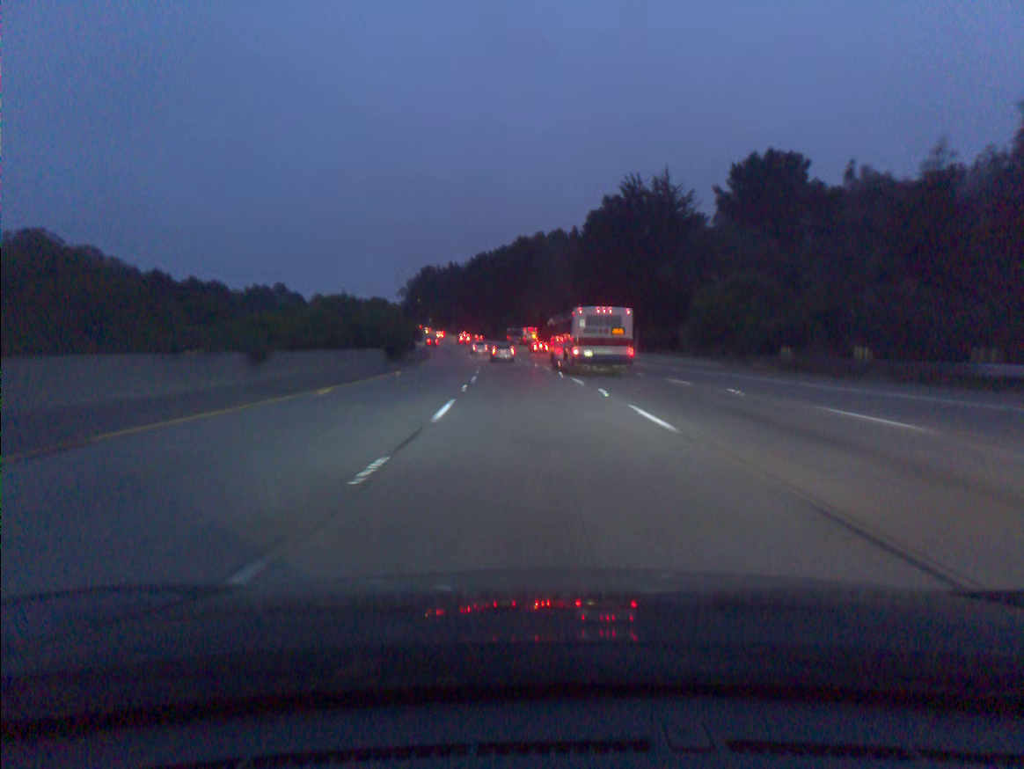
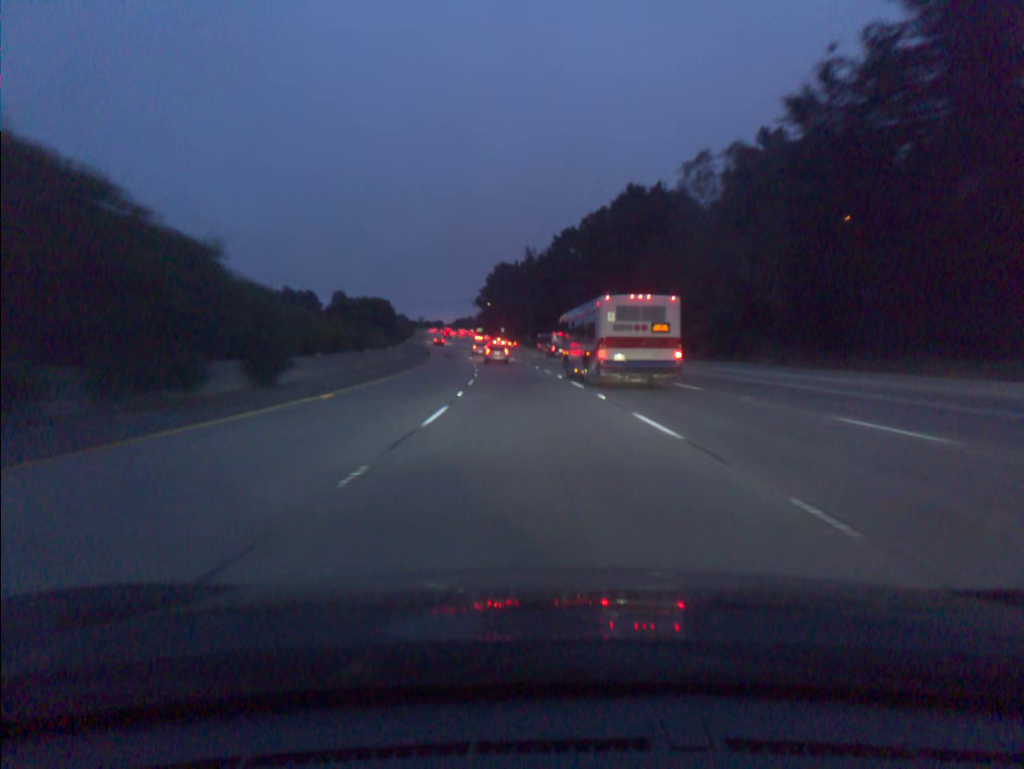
(-4.2, +73.0) m; -7°
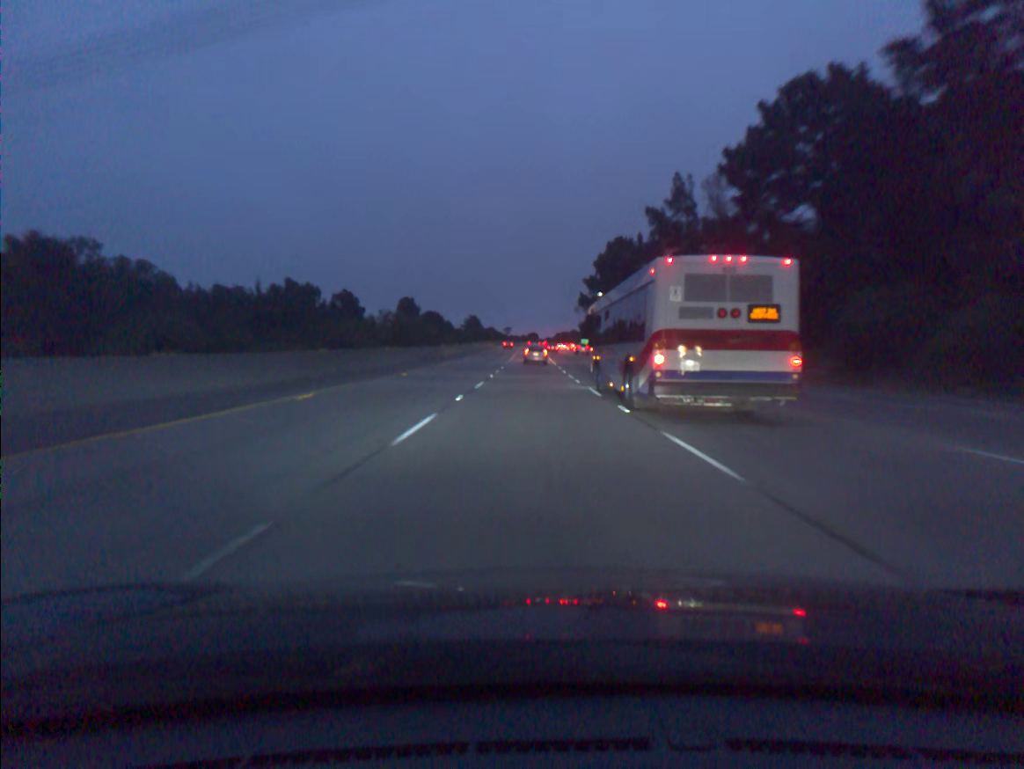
(-6.4, +90.4) m; -8°
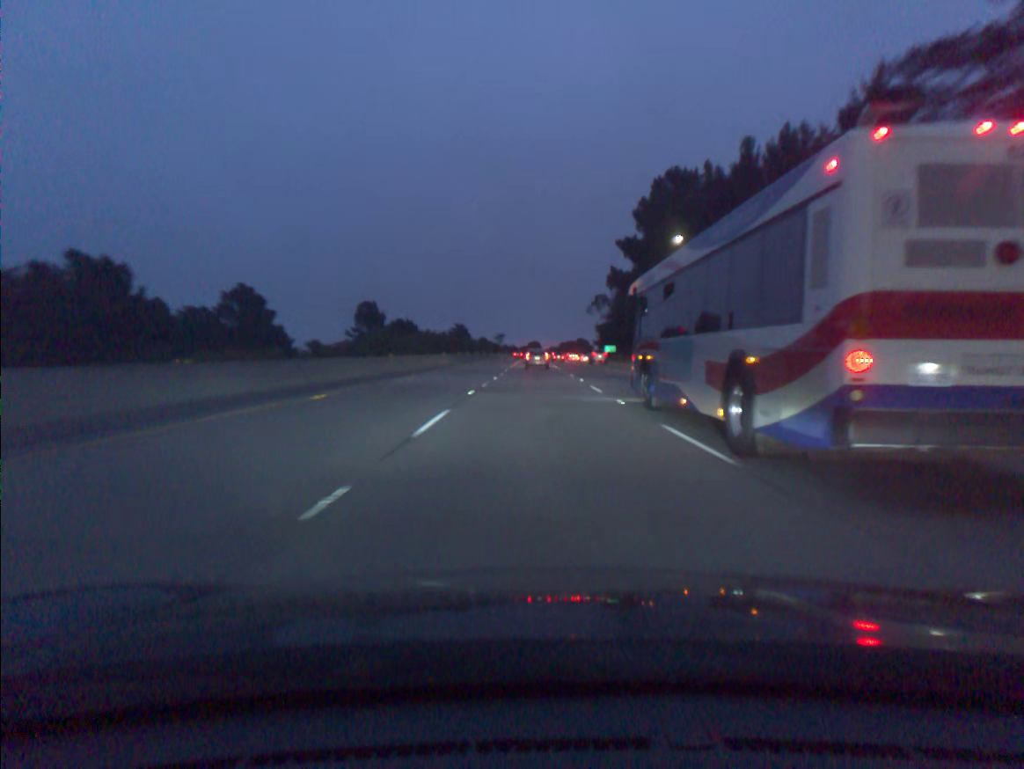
(-0.7, +72.1) m; 0°
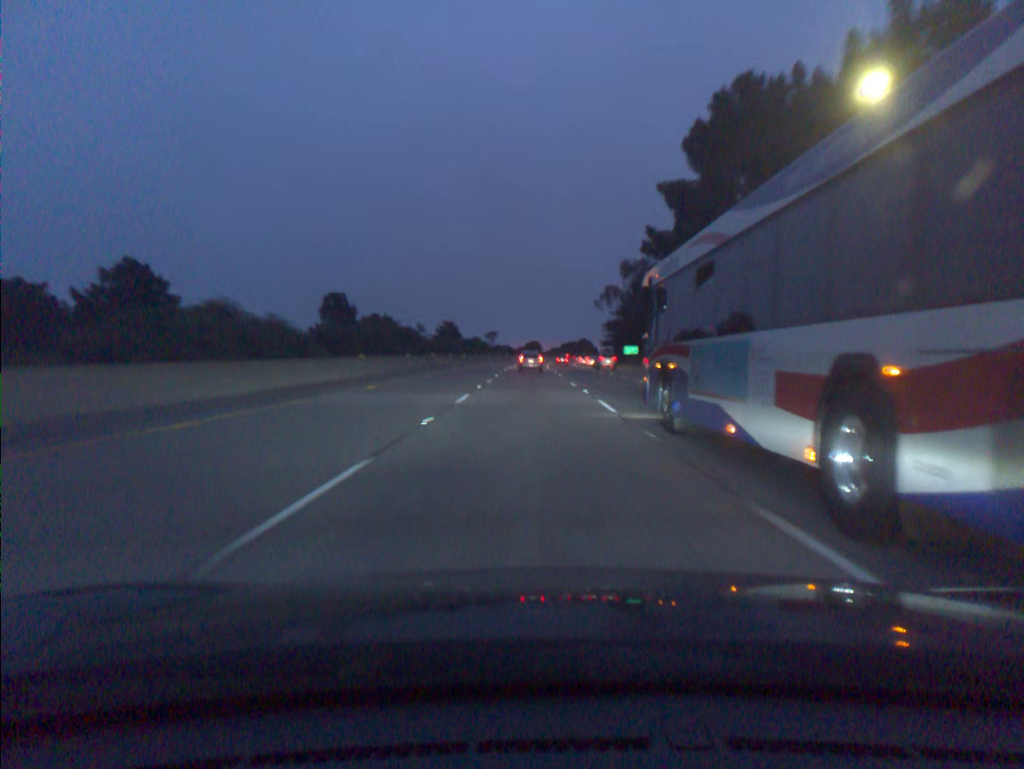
(0.0, +35.7) m; 0°
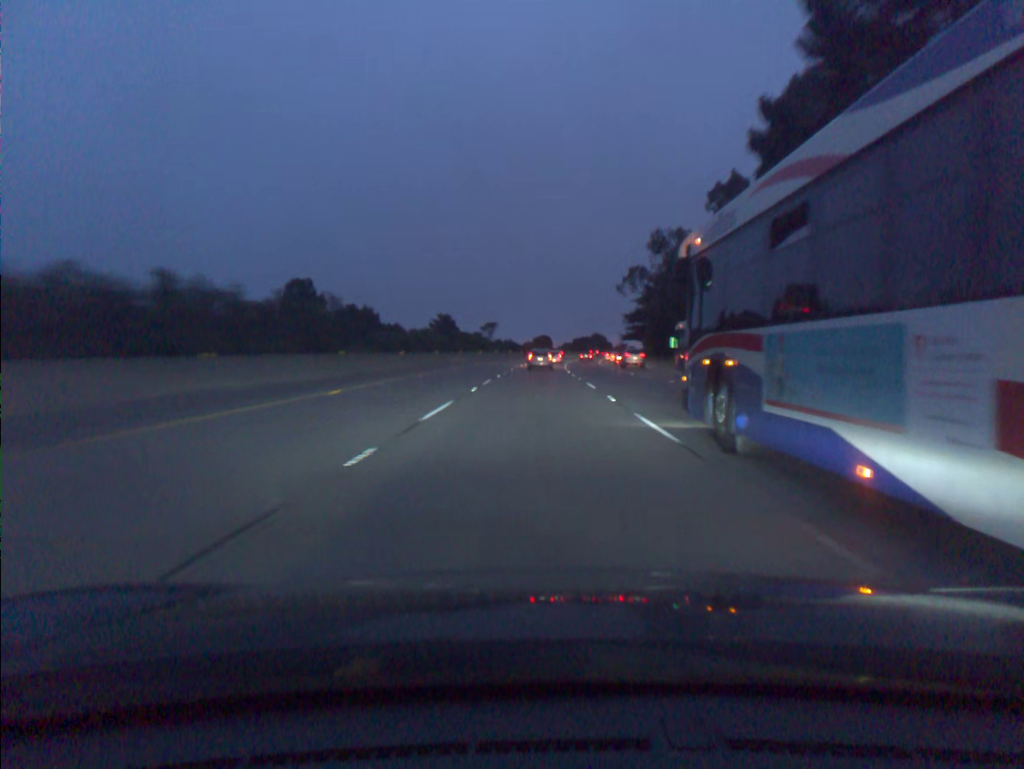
(-0.1, +35.5) m; 0°
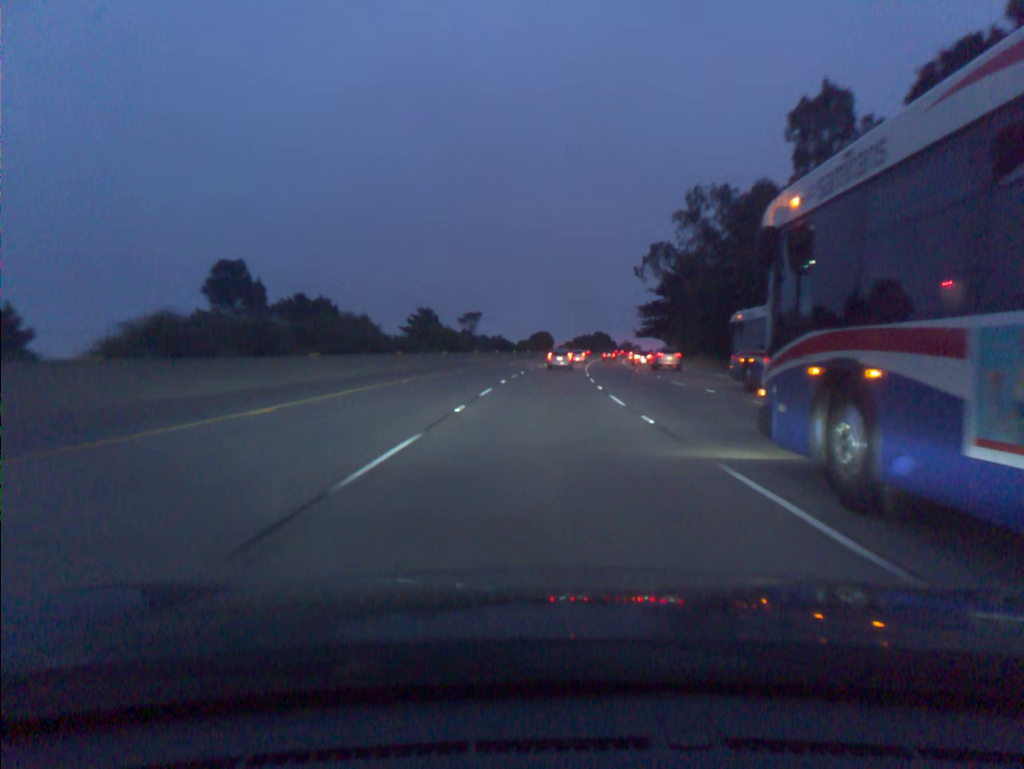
(0.0, +35.2) m; 0°
